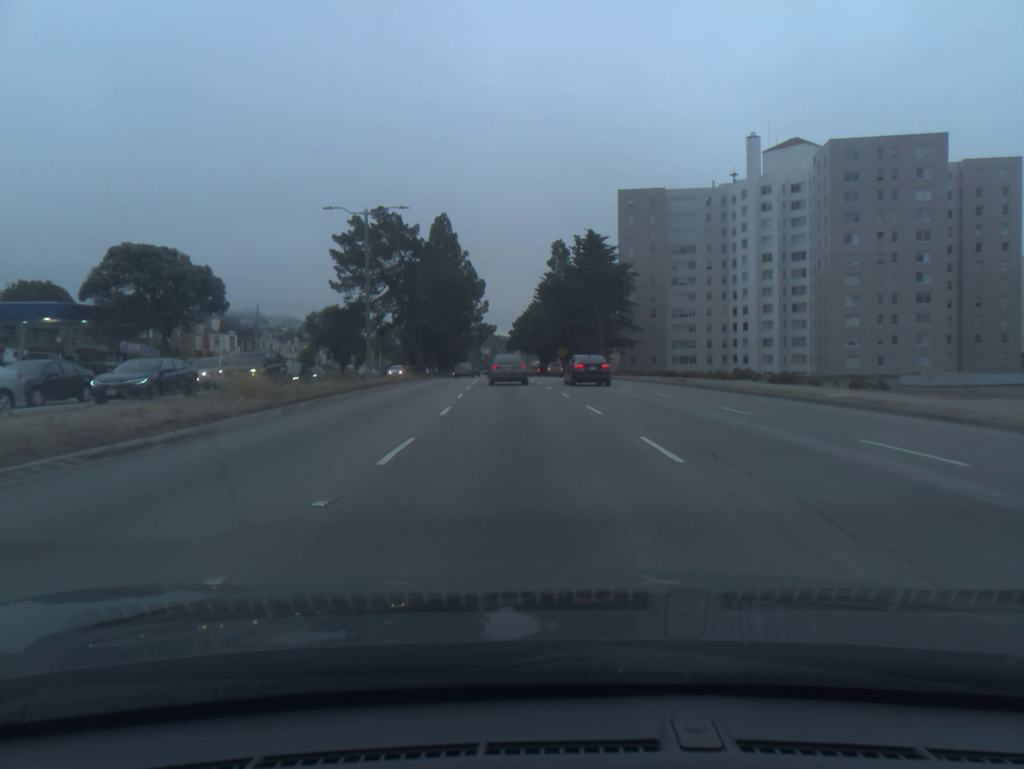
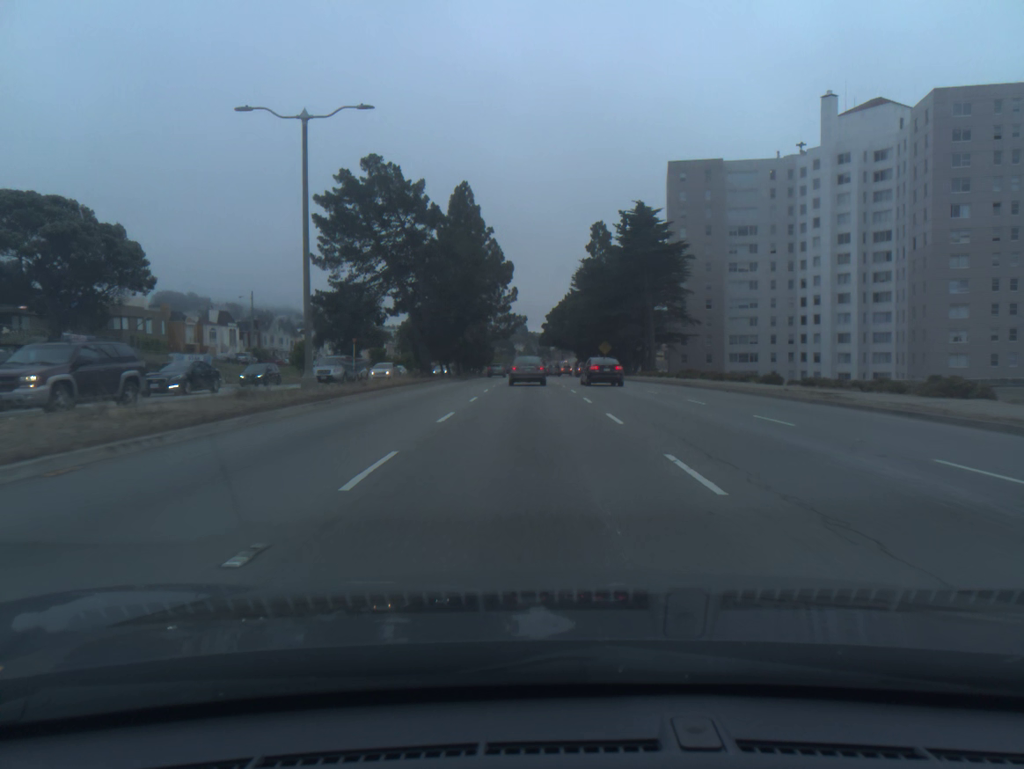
(-0.4, +16.7) m; -3°
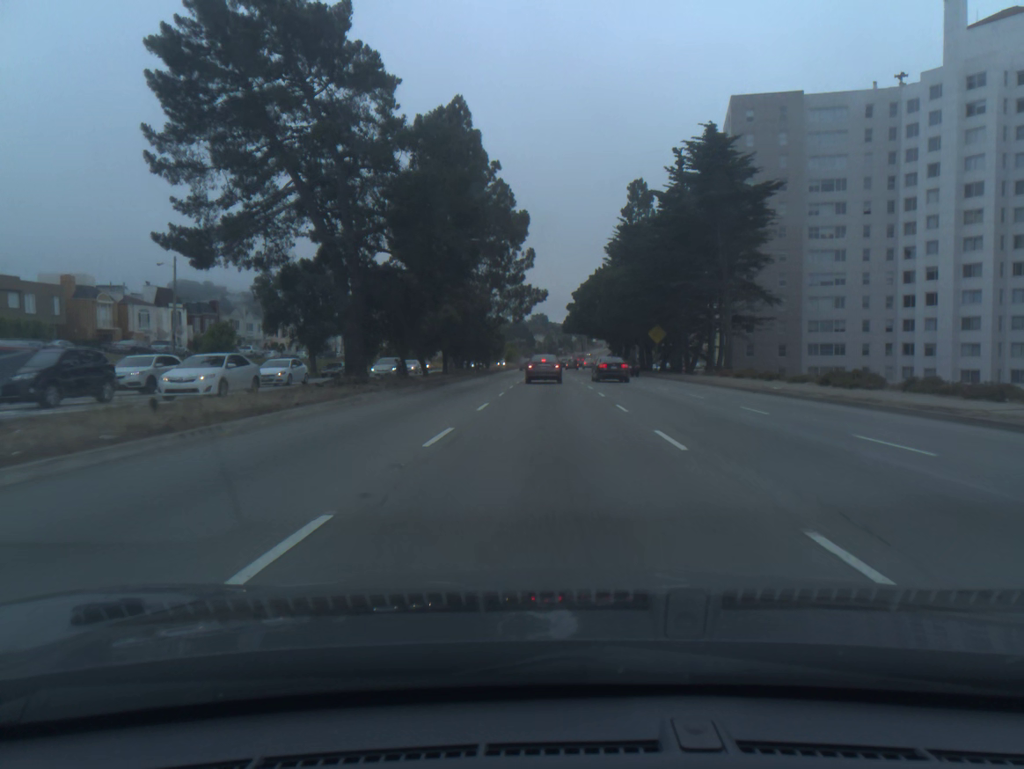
(-0.4, +26.4) m; -1°
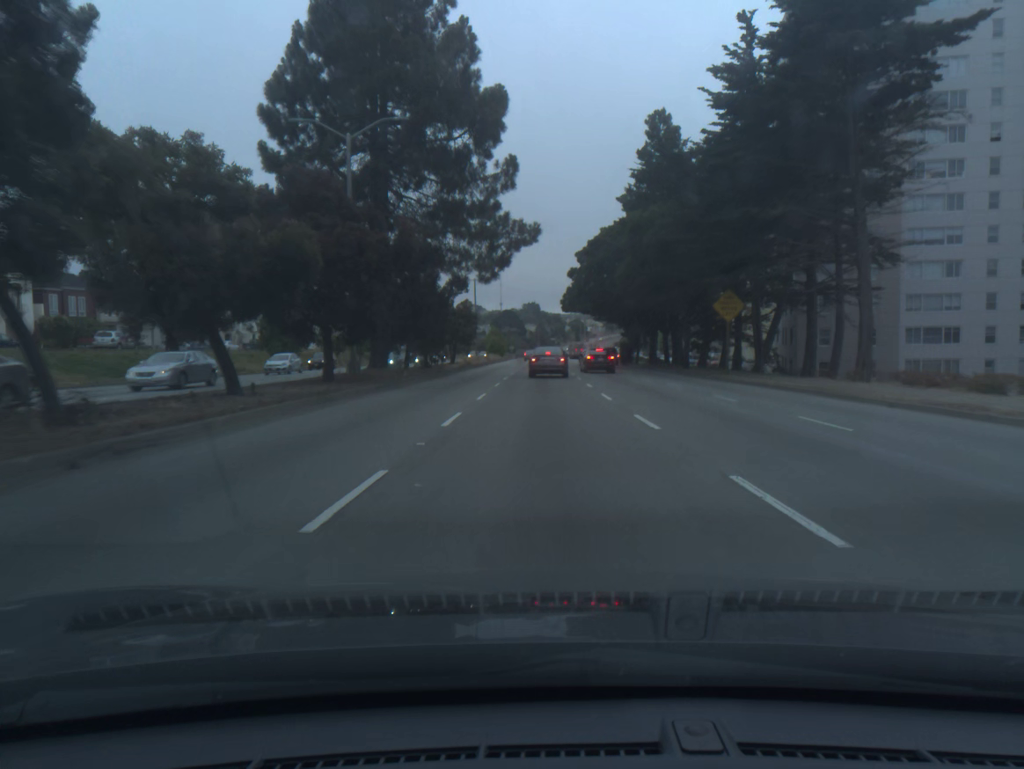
(+0.2, +27.5) m; +1°
